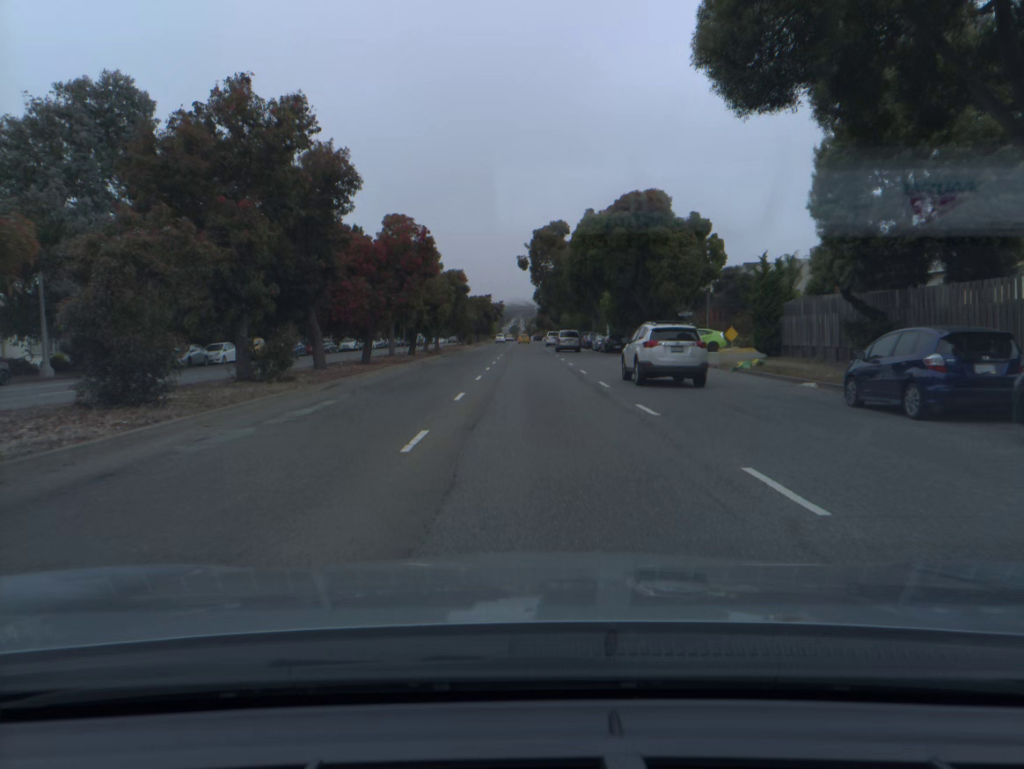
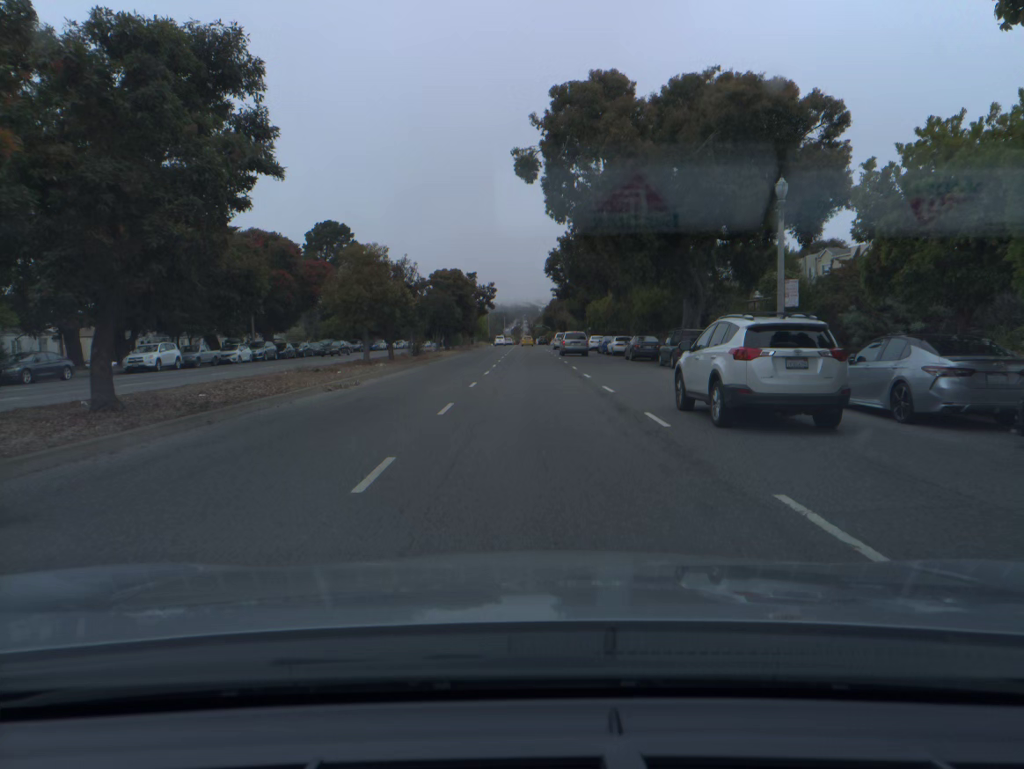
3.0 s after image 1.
(0.0, +53.3) m; 0°
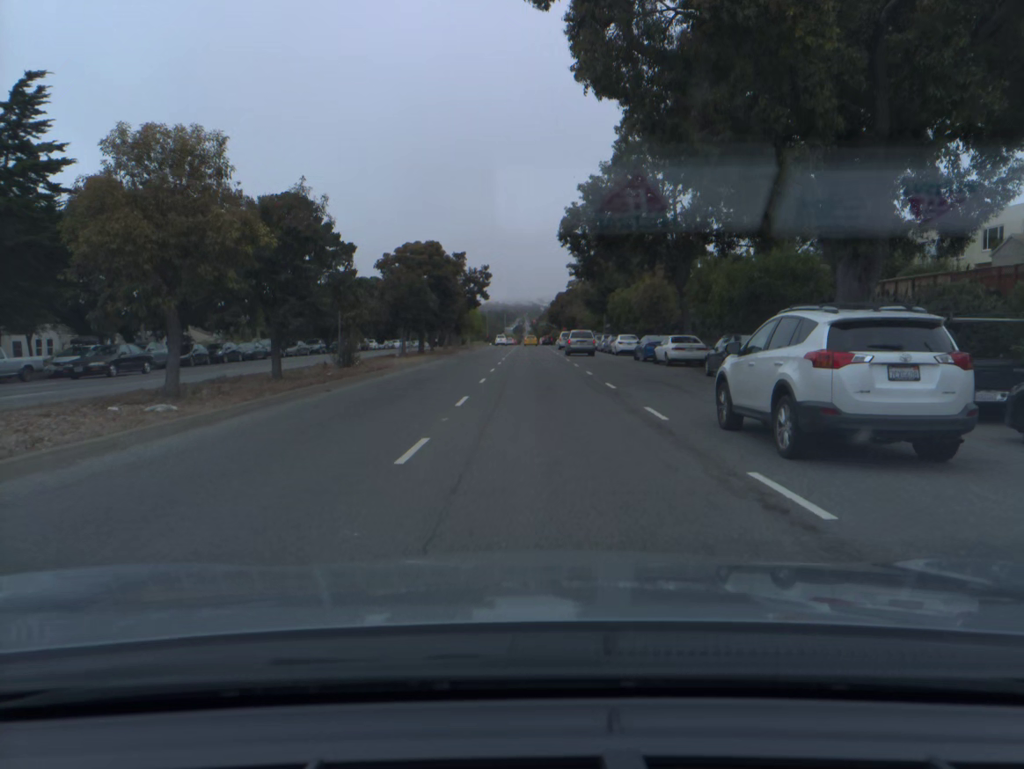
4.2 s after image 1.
(0.0, +20.6) m; 0°
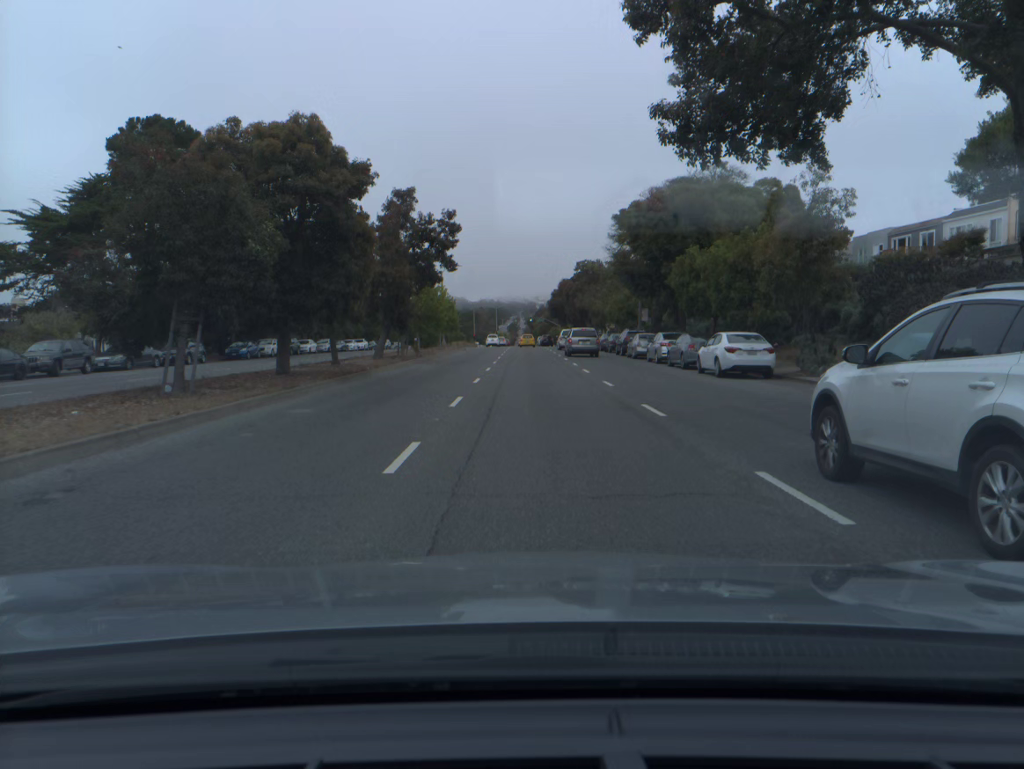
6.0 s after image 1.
(0.0, +29.8) m; 0°
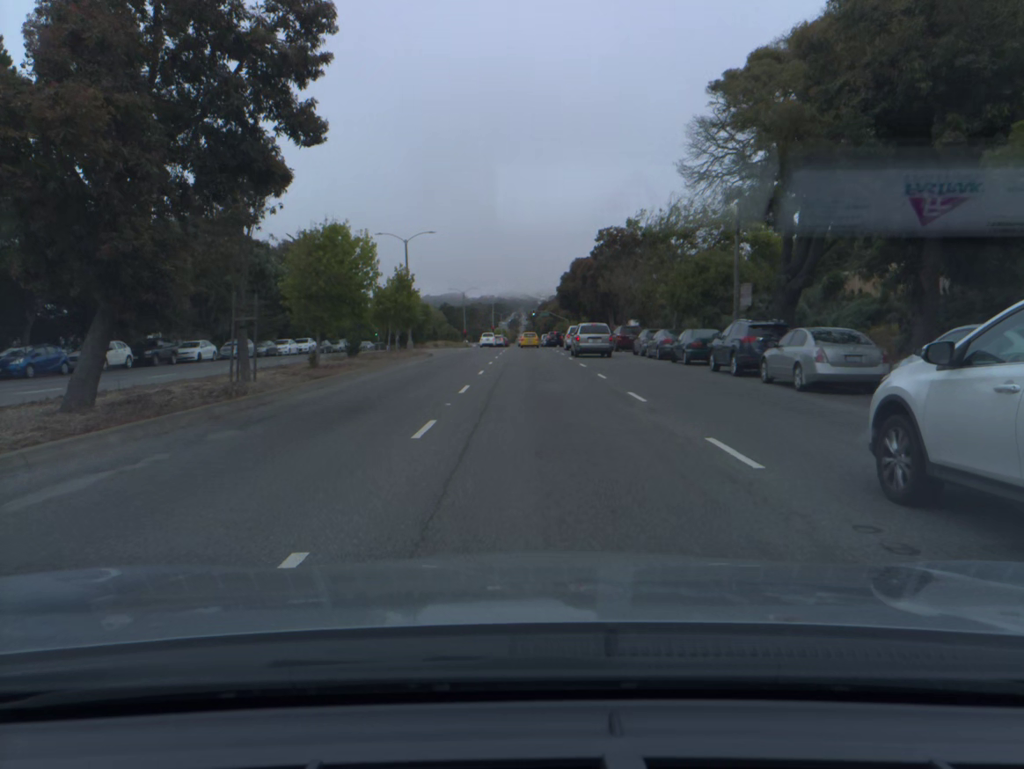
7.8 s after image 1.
(+0.1, +26.8) m; 0°
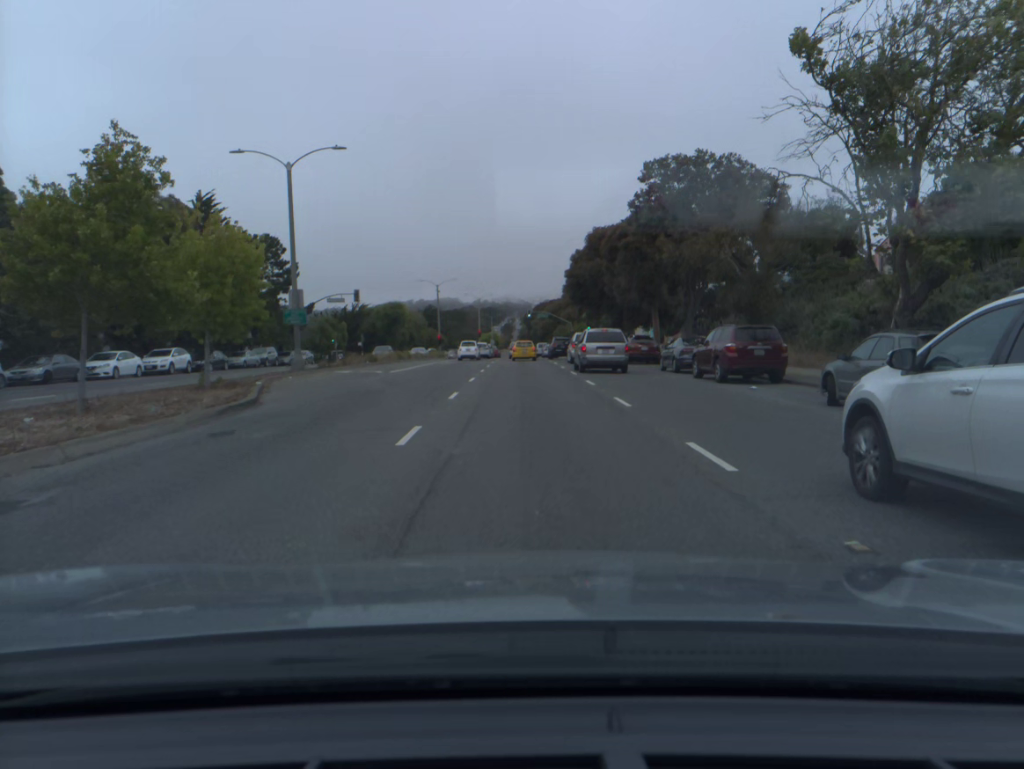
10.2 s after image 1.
(+0.1, +29.6) m; +1°
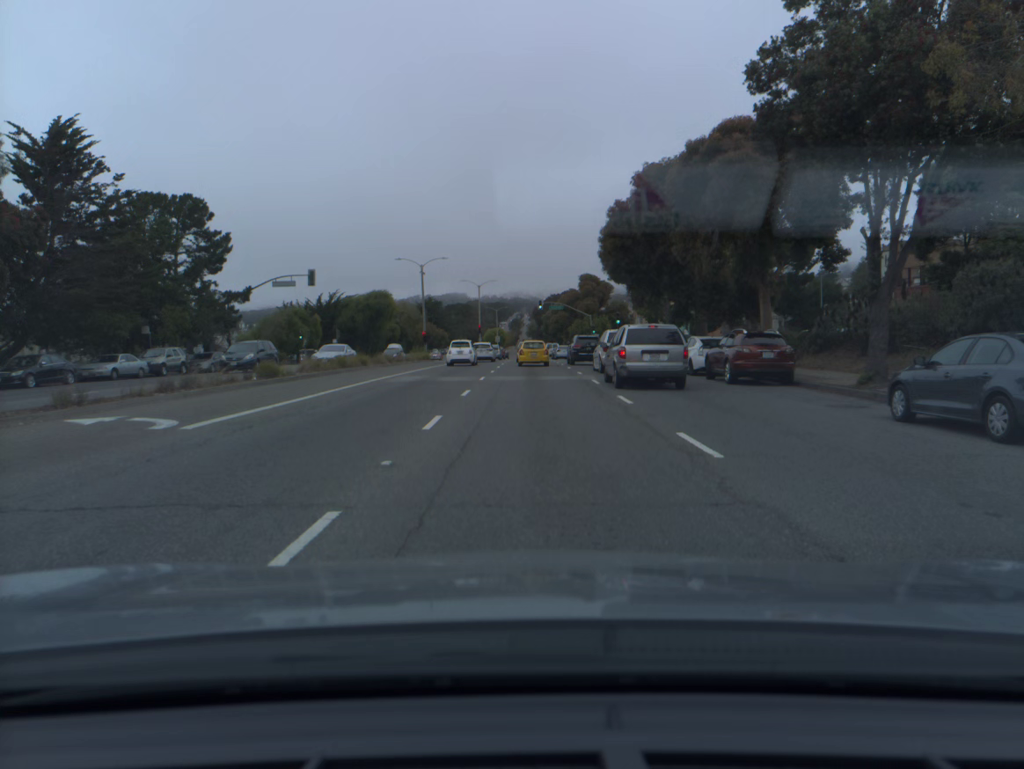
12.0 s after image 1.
(-0.1, +20.5) m; -1°
